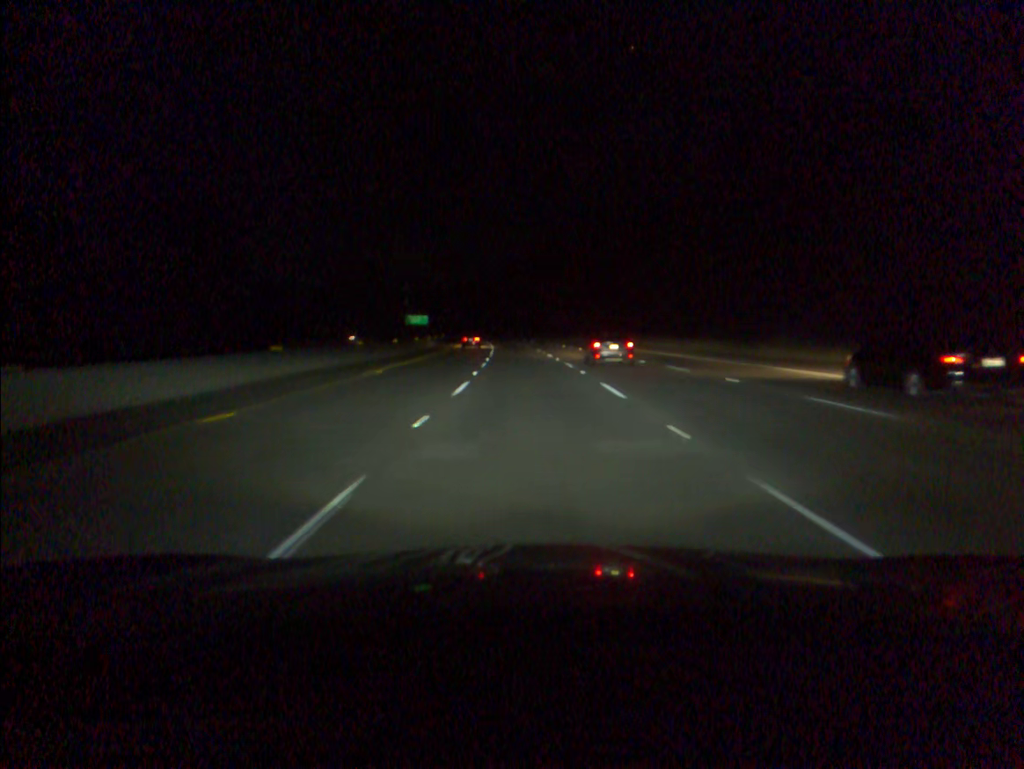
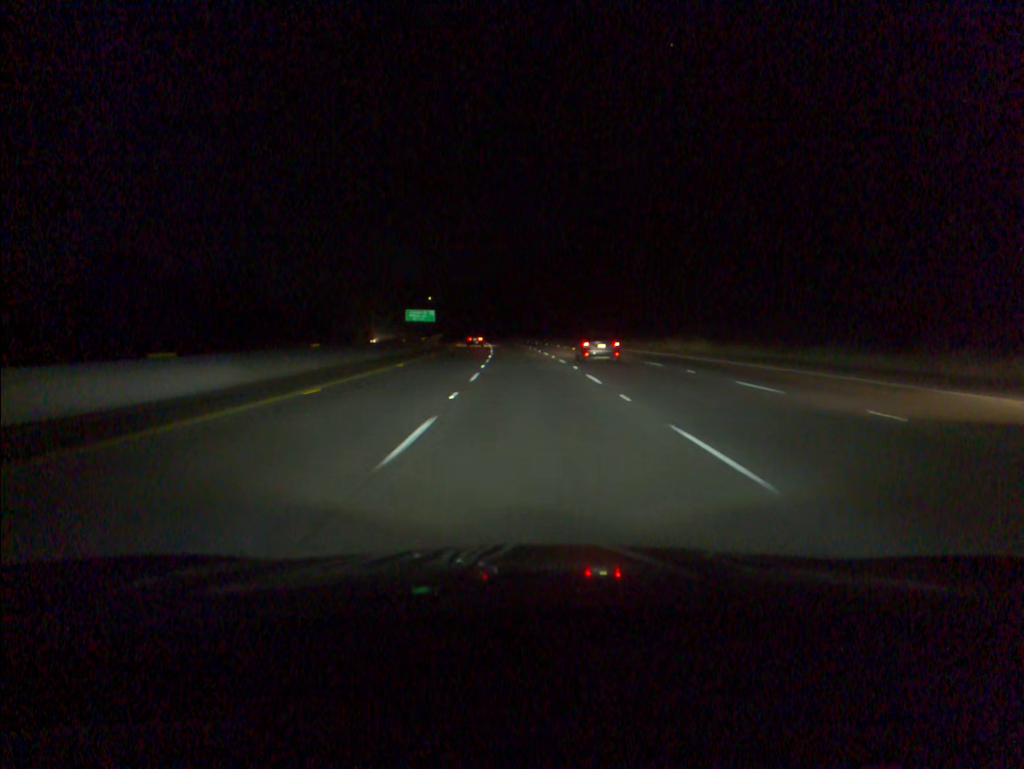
(-1.6, +67.5) m; -3°
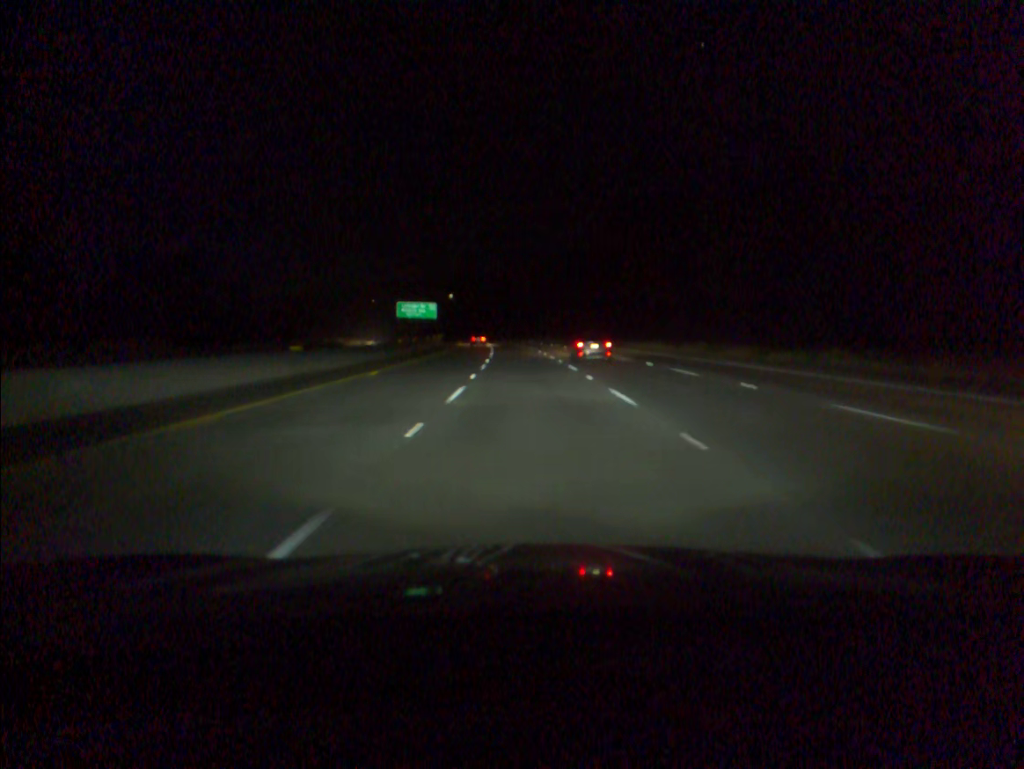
(-0.9, +50.2) m; -2°
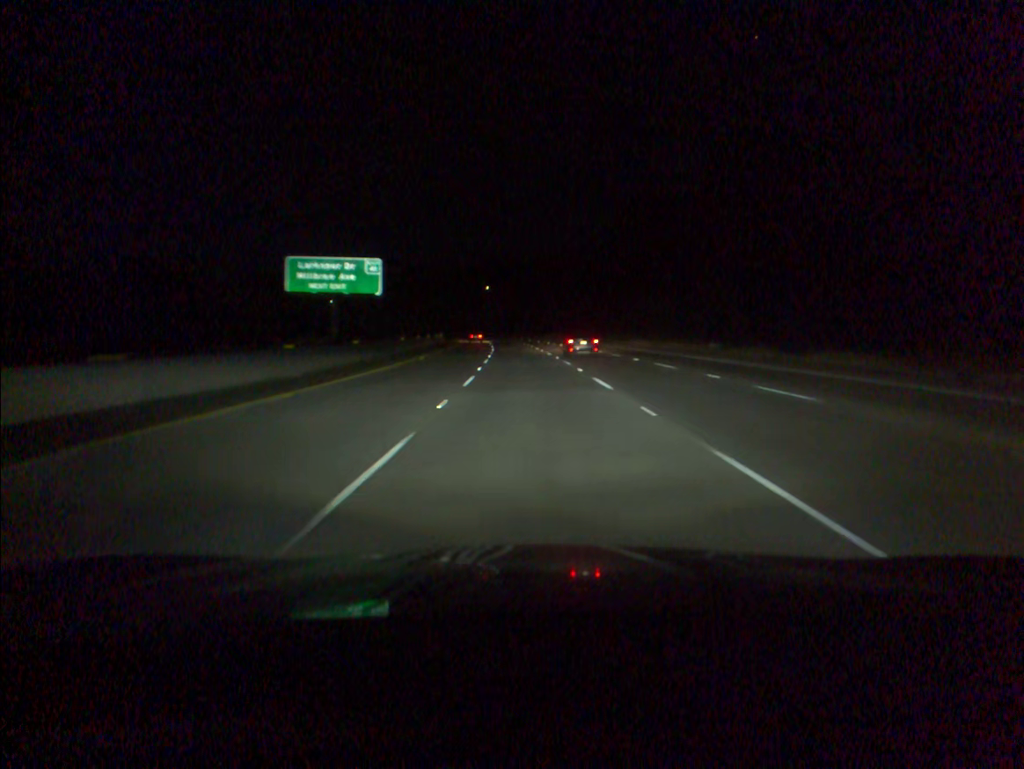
(-2.4, +83.4) m; -3°
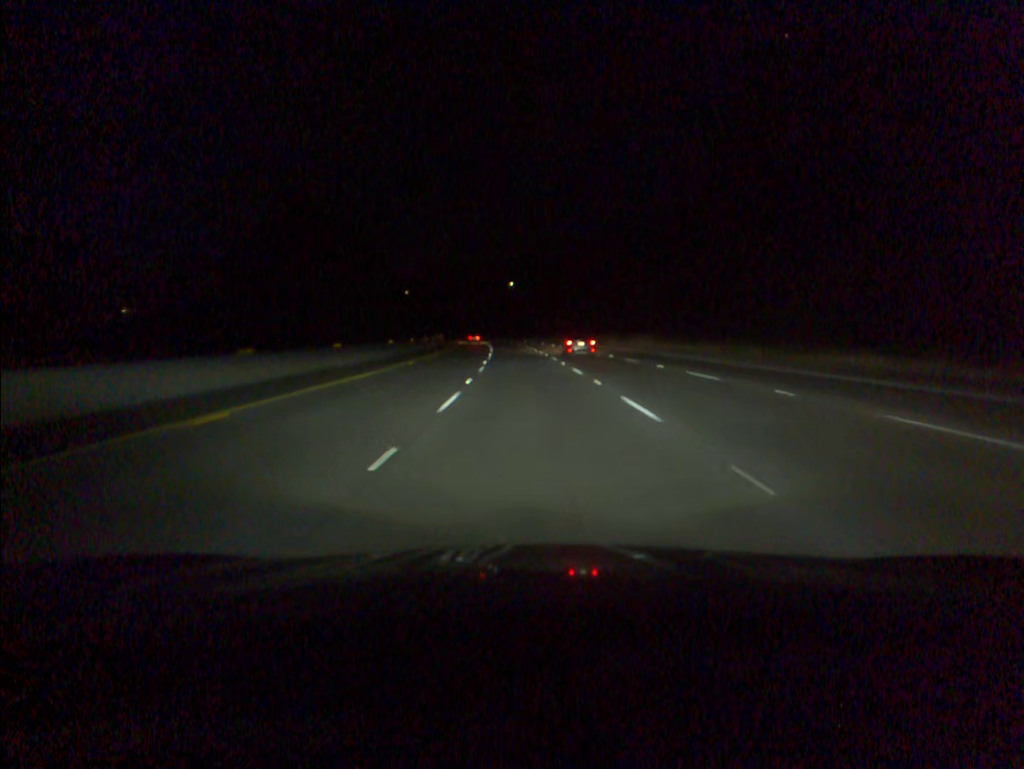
(-0.8, +50.3) m; -2°
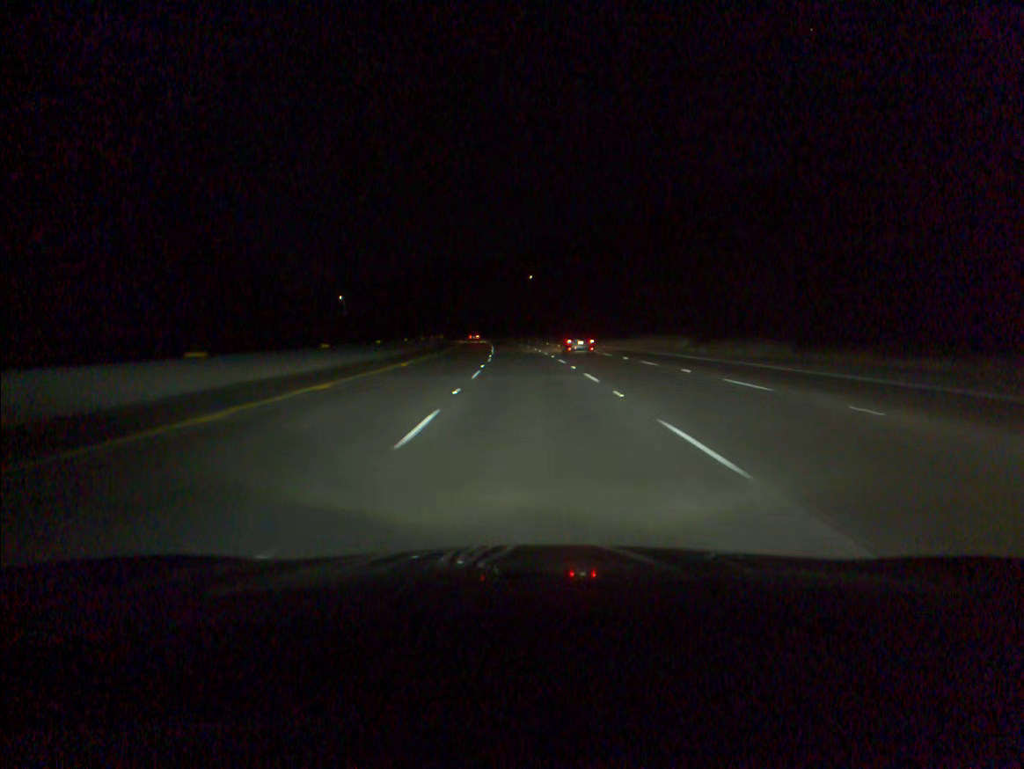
(-0.4, +33.6) m; -2°
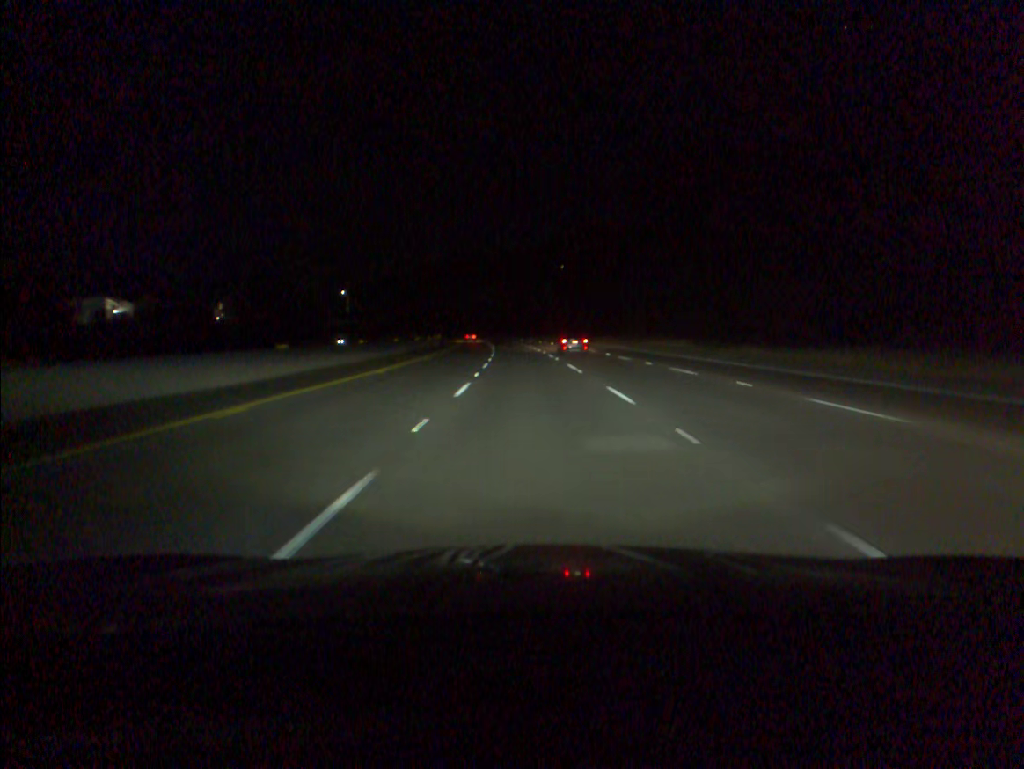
(-0.9, +50.5) m; -2°
